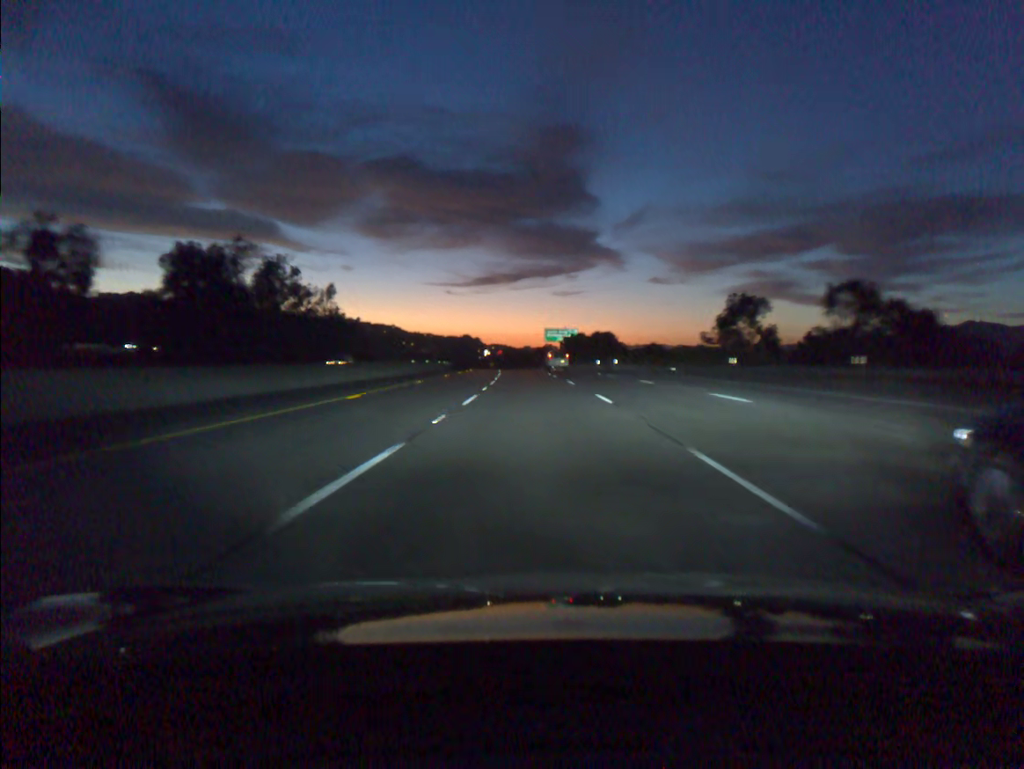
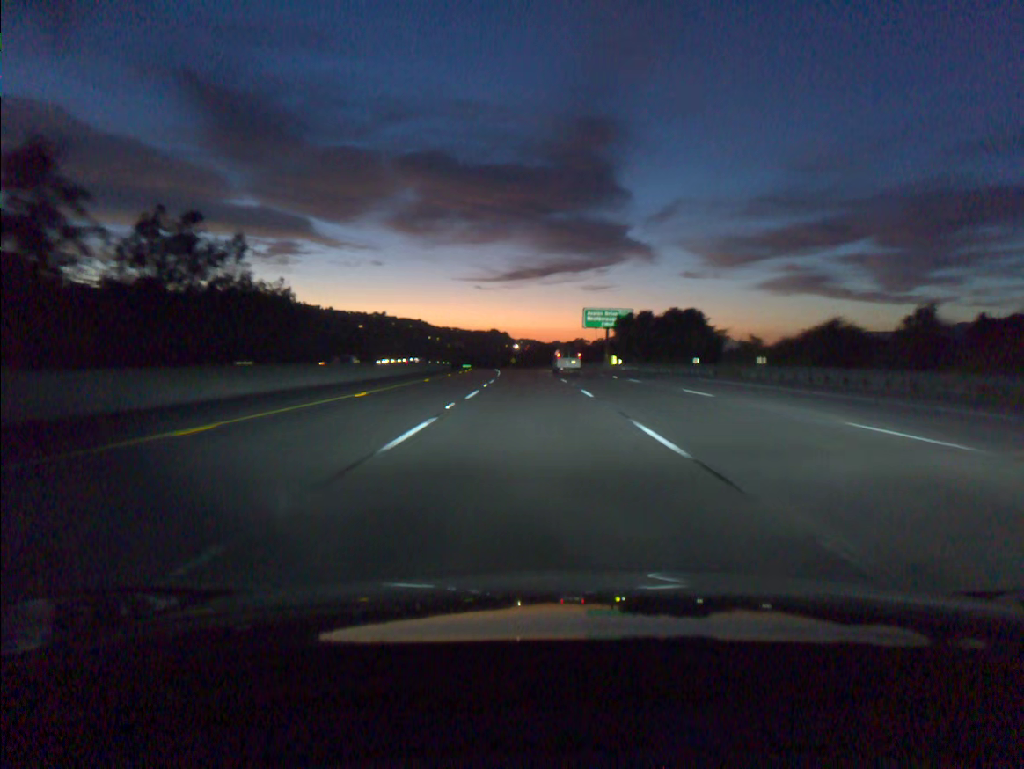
(-1.0, +54.3) m; -2°
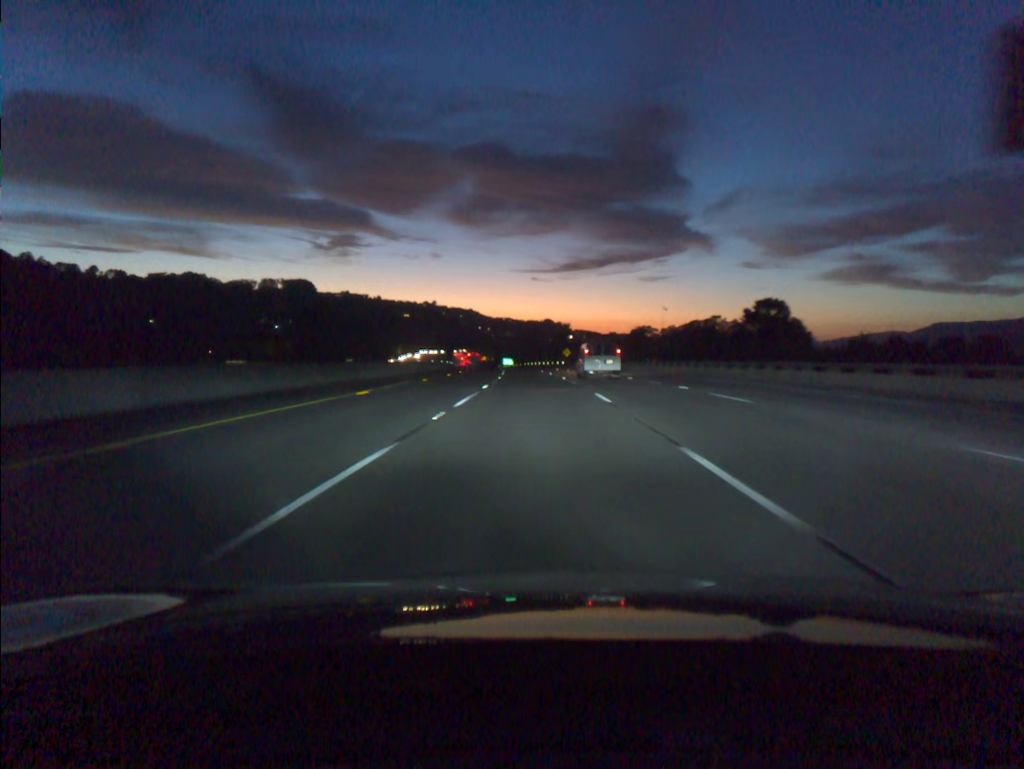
(-3.1, +90.9) m; -4°
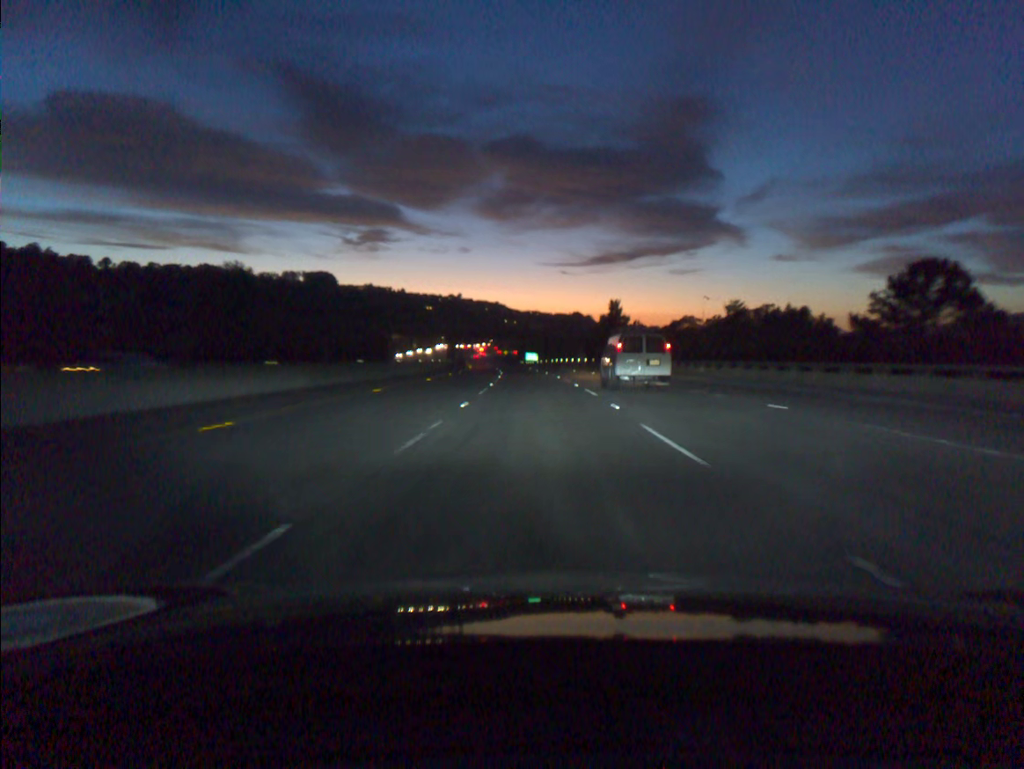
(-1.0, +54.9) m; -2°
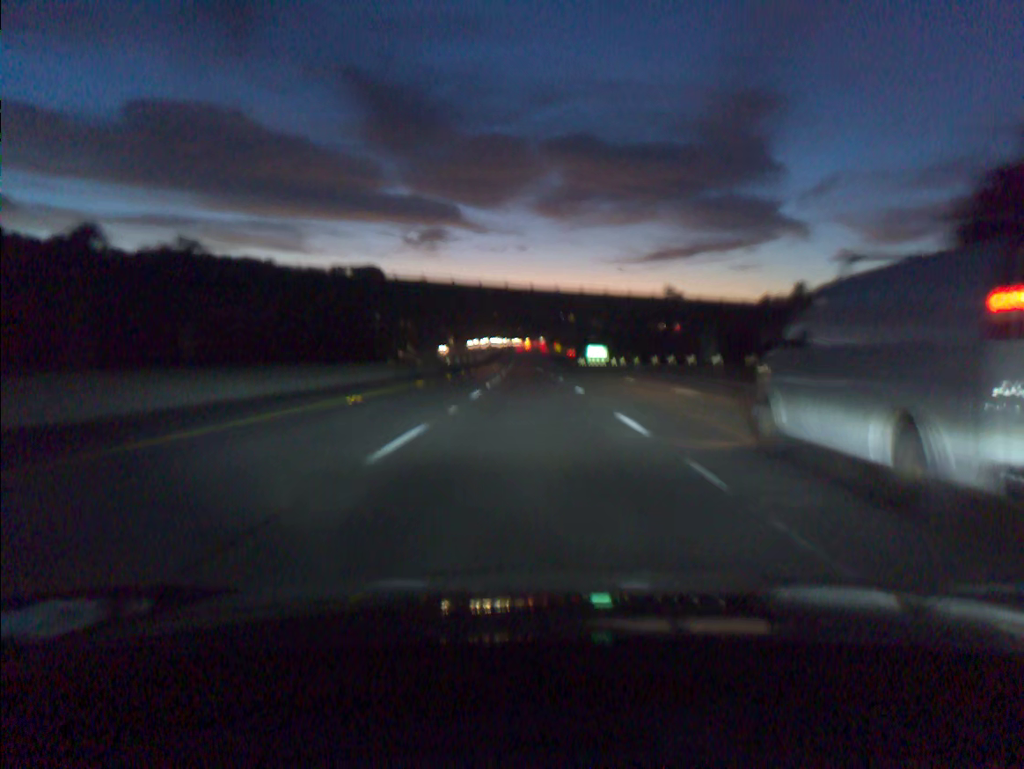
(-3.1, +92.0) m; -4°
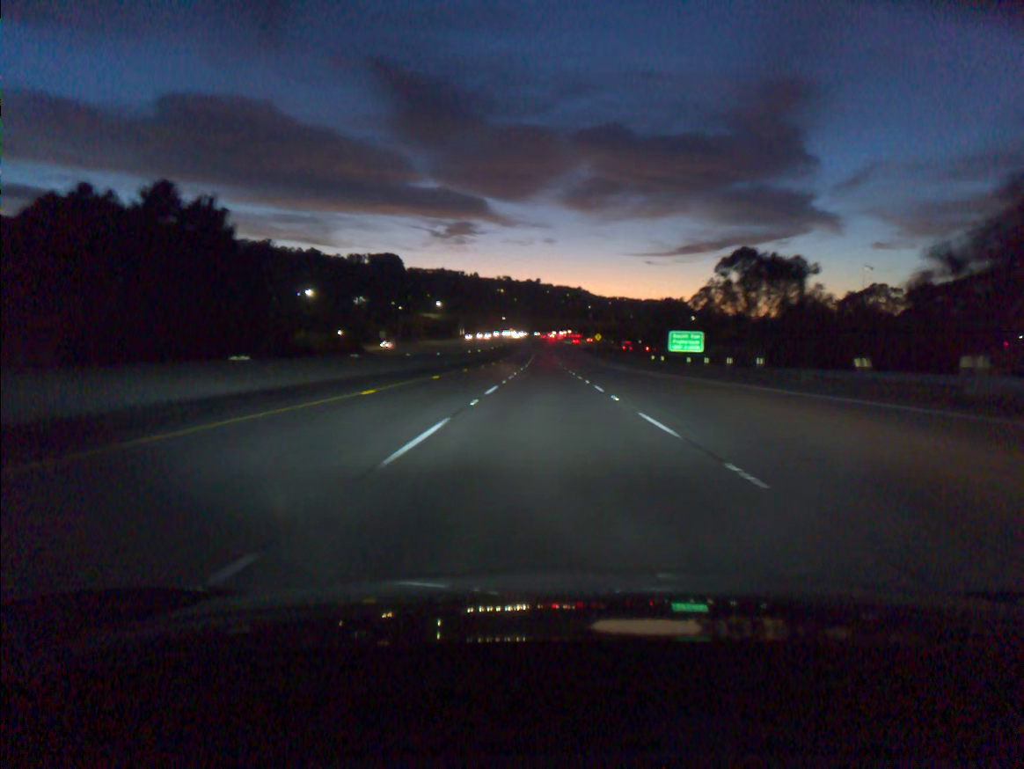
(-1.6, +73.9) m; -2°
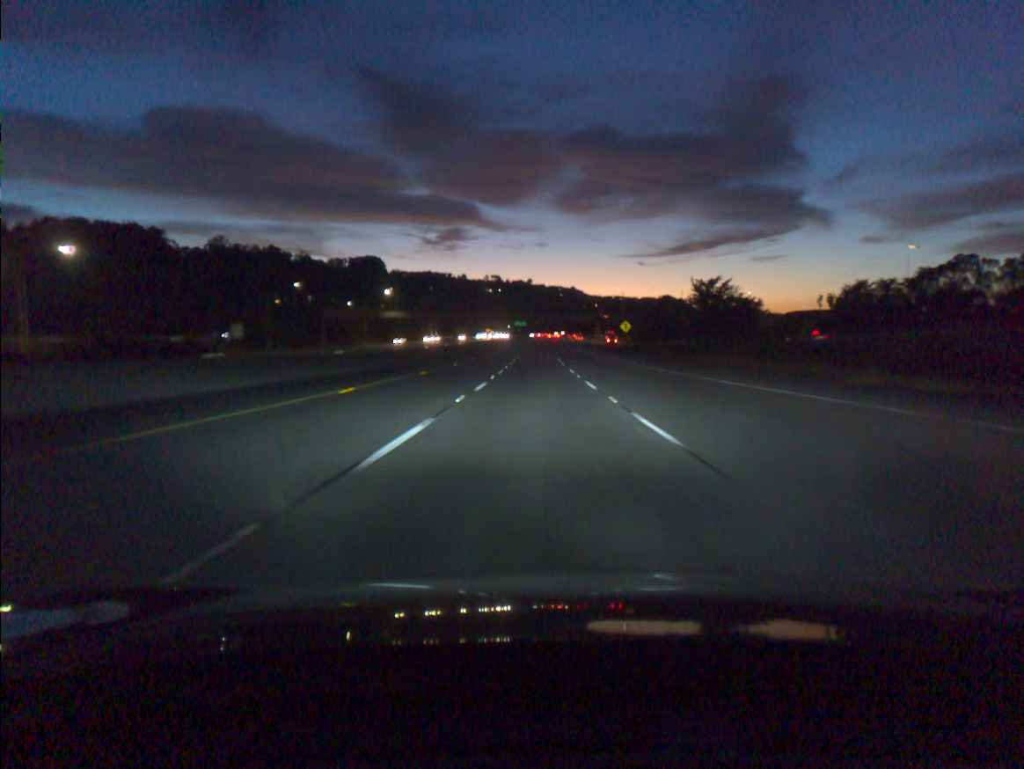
(+0.4, +73.8) m; +1°
